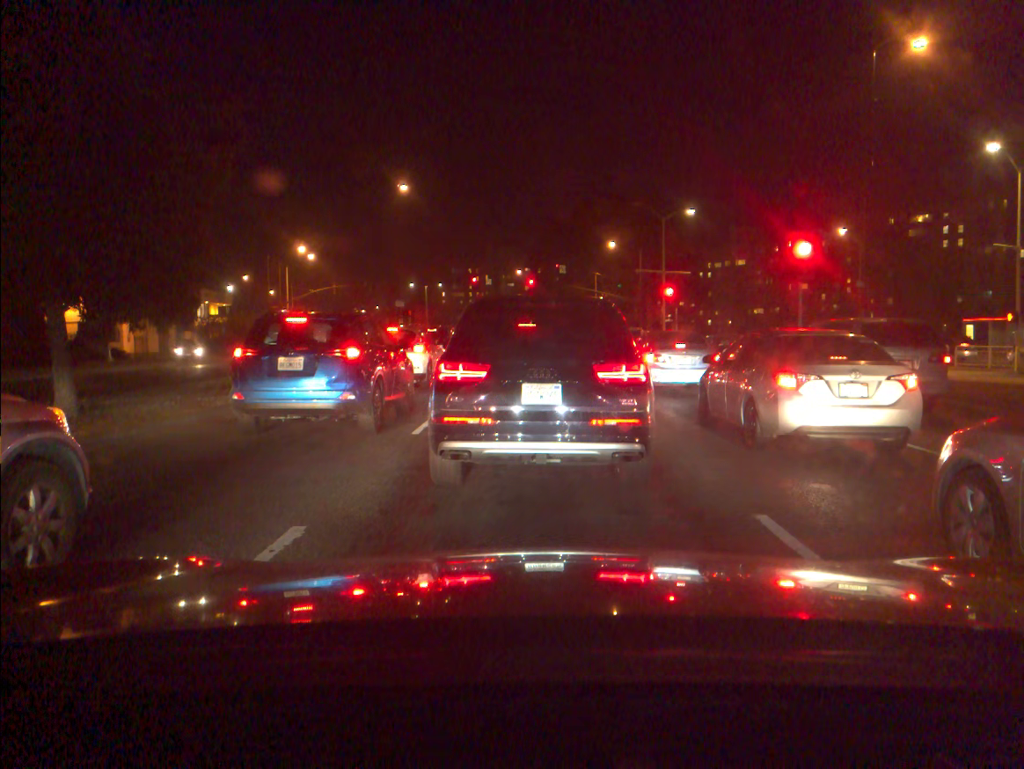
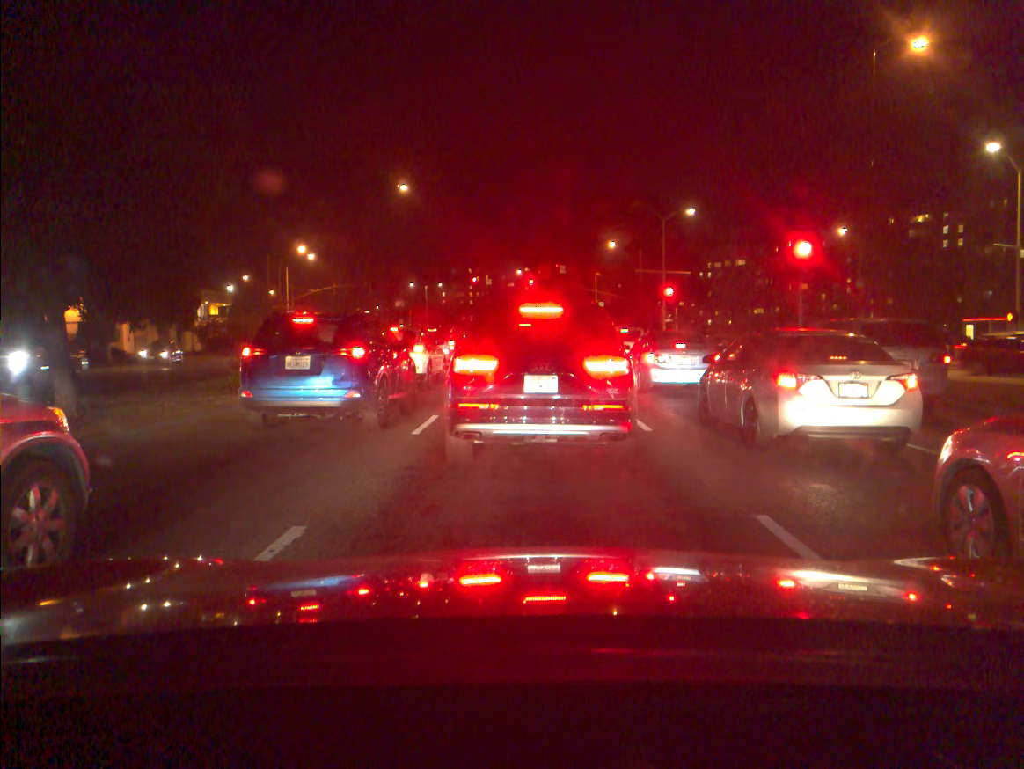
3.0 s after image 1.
(0.0, 0.0) m; 0°
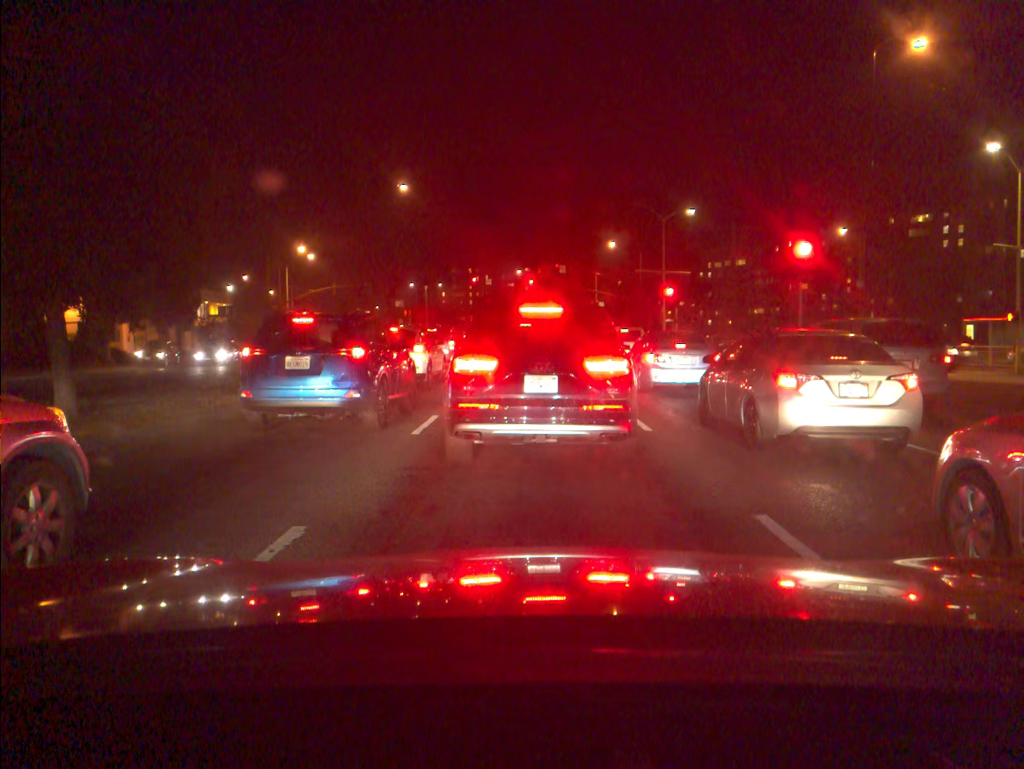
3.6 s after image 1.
(0.0, 0.0) m; 0°
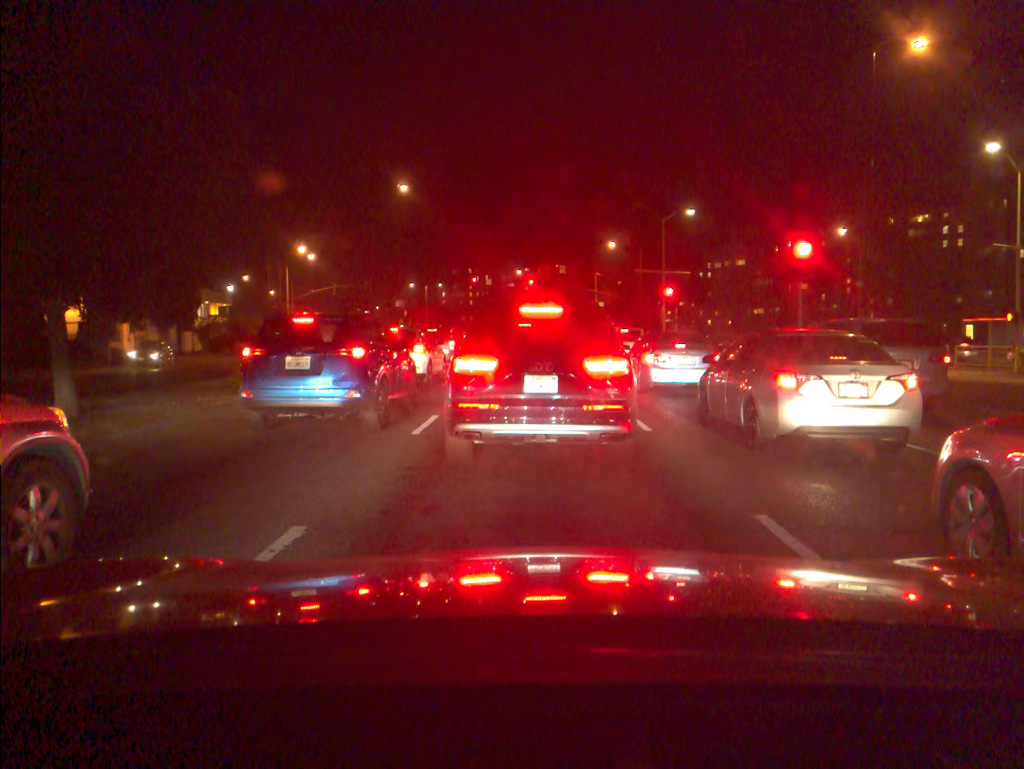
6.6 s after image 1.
(0.0, 0.0) m; 0°
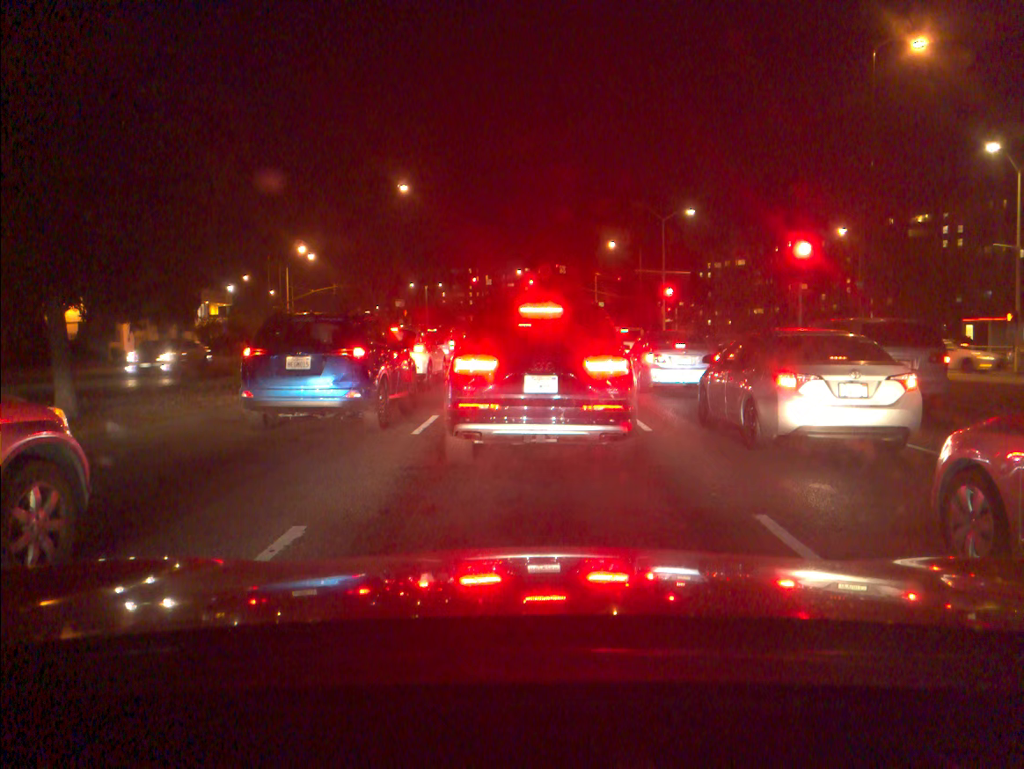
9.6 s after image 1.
(0.0, 0.0) m; 0°
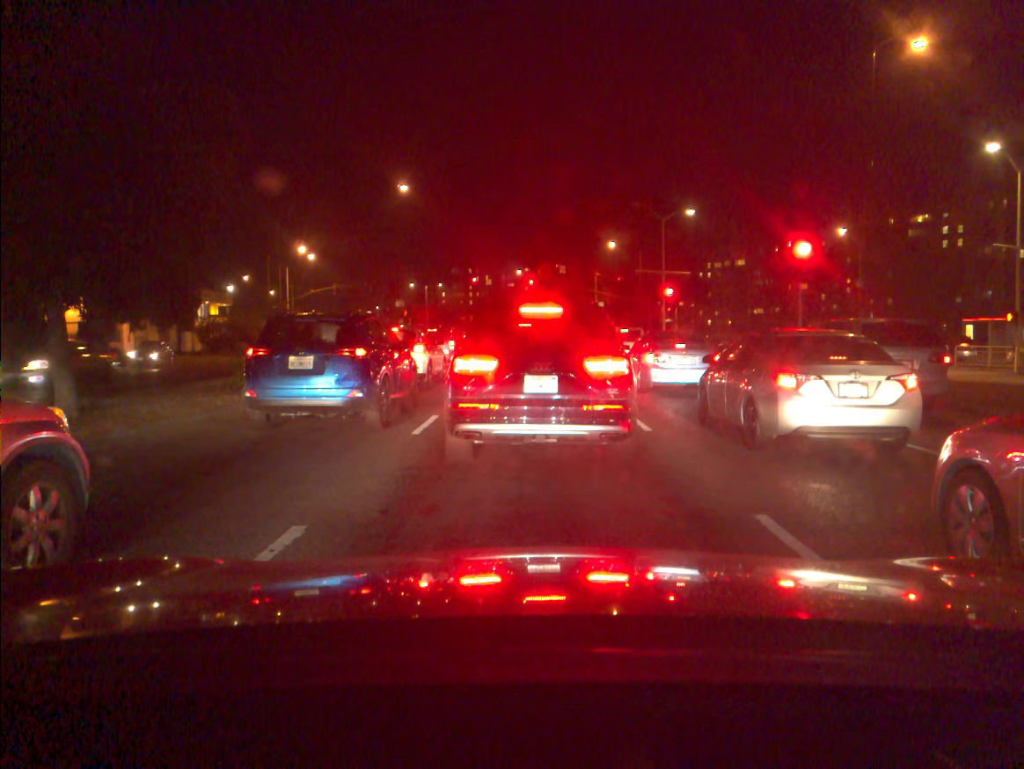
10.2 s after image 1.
(0.0, 0.0) m; 0°
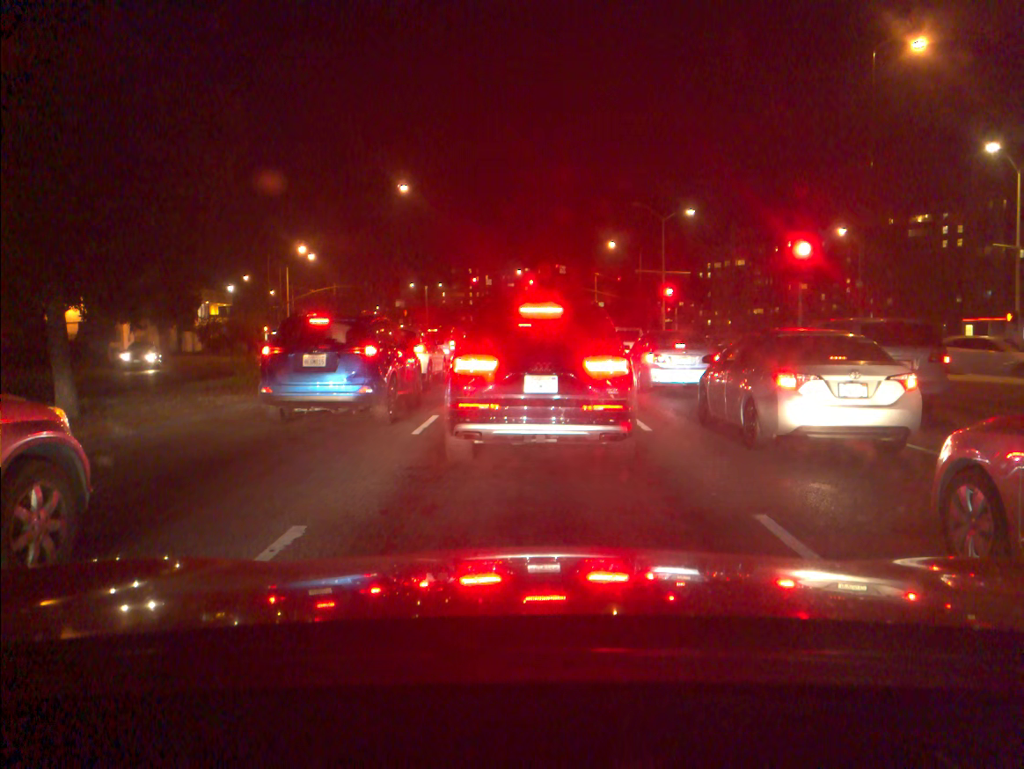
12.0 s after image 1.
(0.0, 0.0) m; 0°
